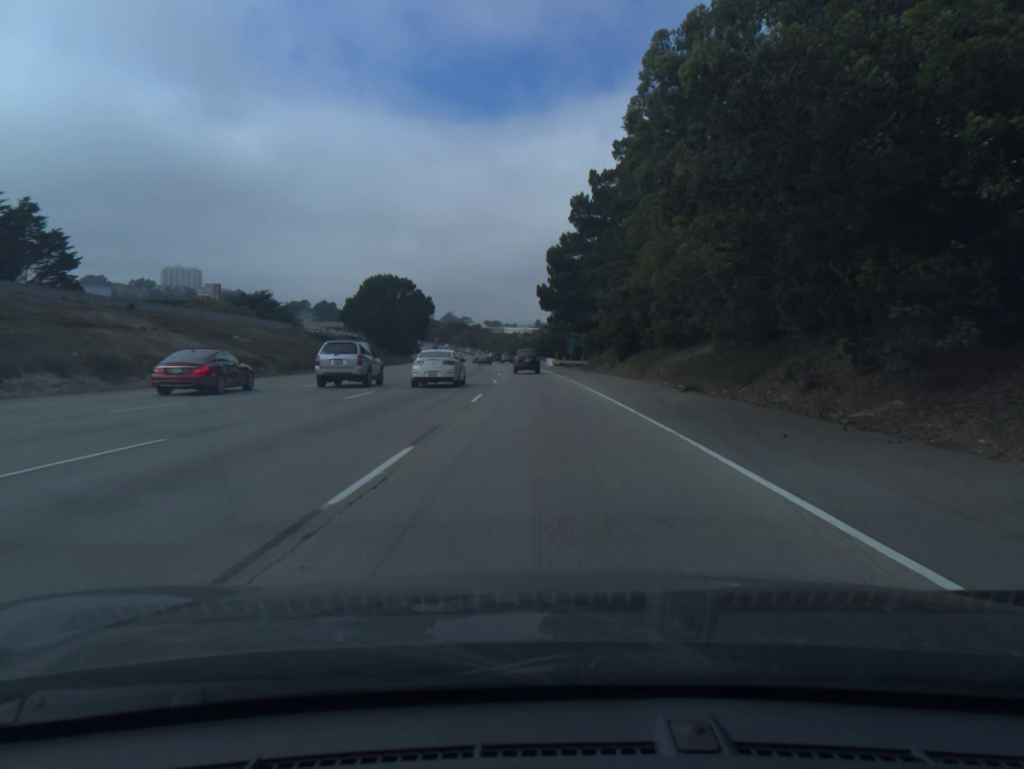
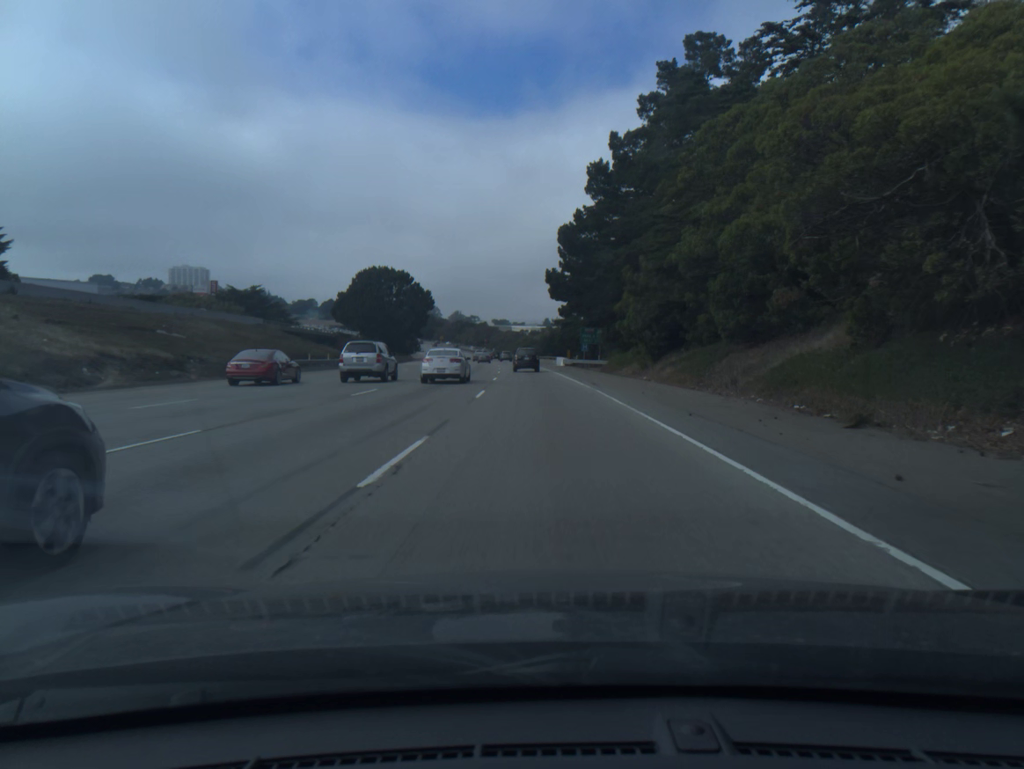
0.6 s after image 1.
(-0.1, +13.6) m; -1°
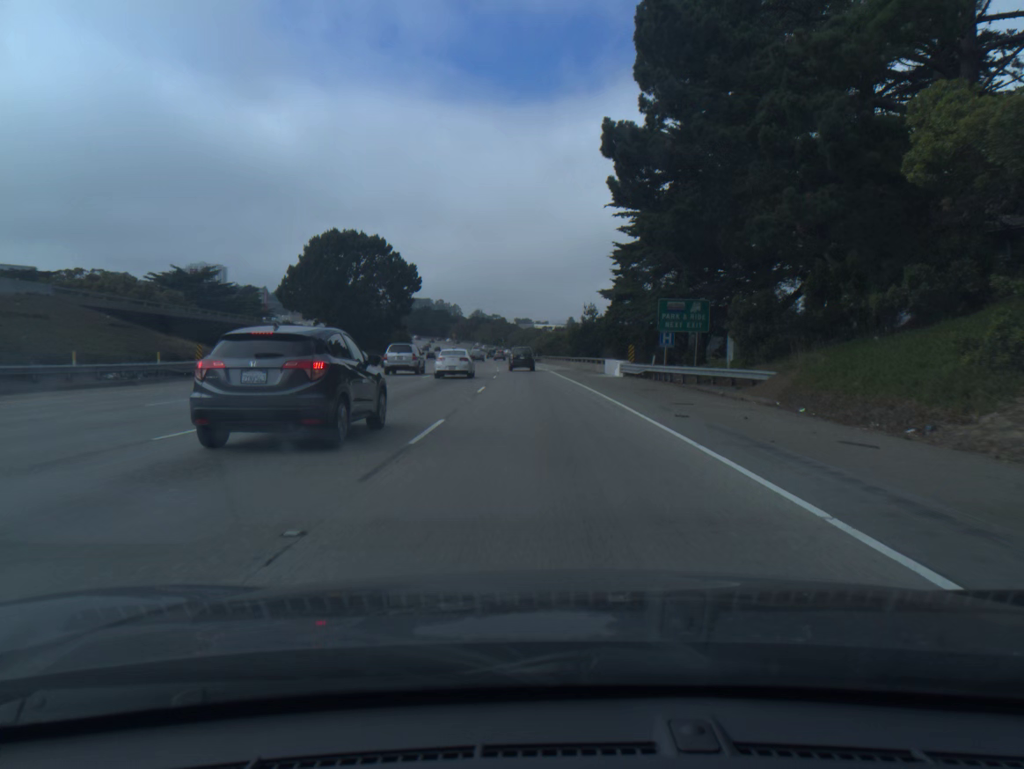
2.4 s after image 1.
(-0.6, +41.3) m; -2°
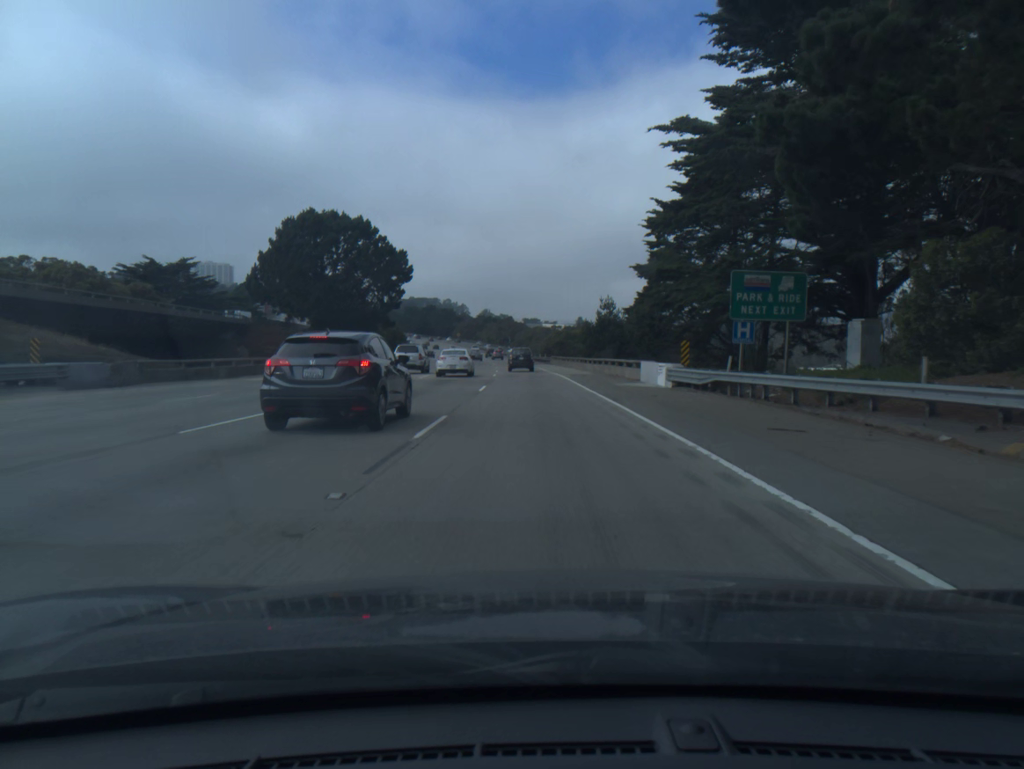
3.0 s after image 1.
(-0.1, +13.9) m; -1°
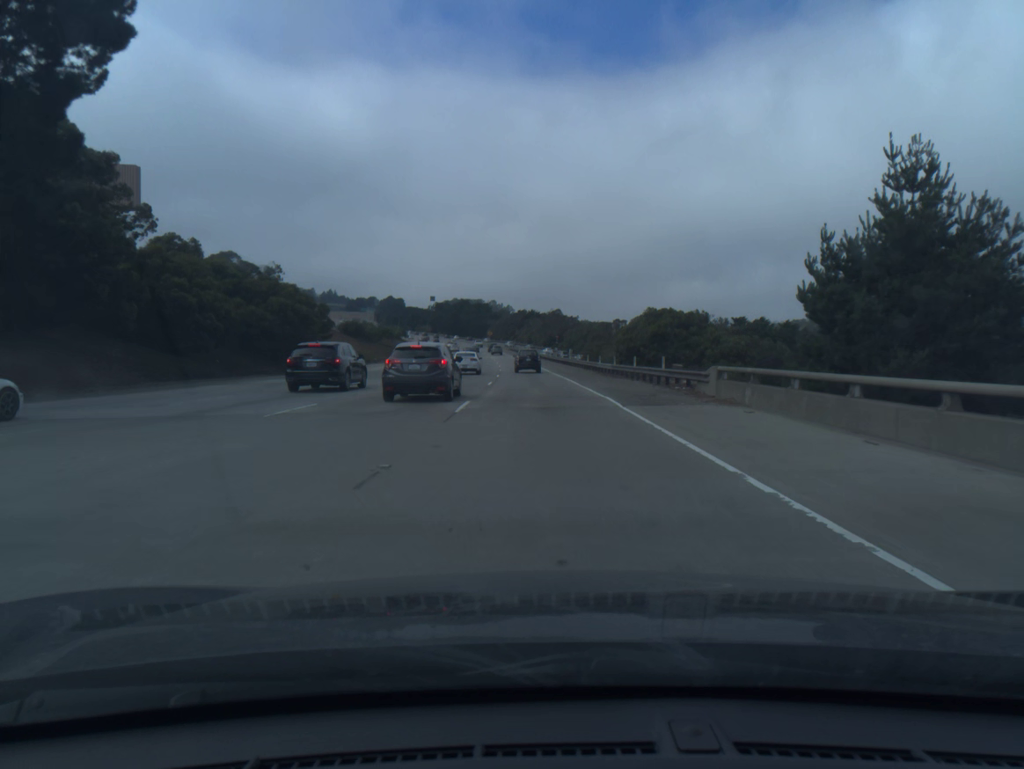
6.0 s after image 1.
(-2.3, +70.3) m; -4°
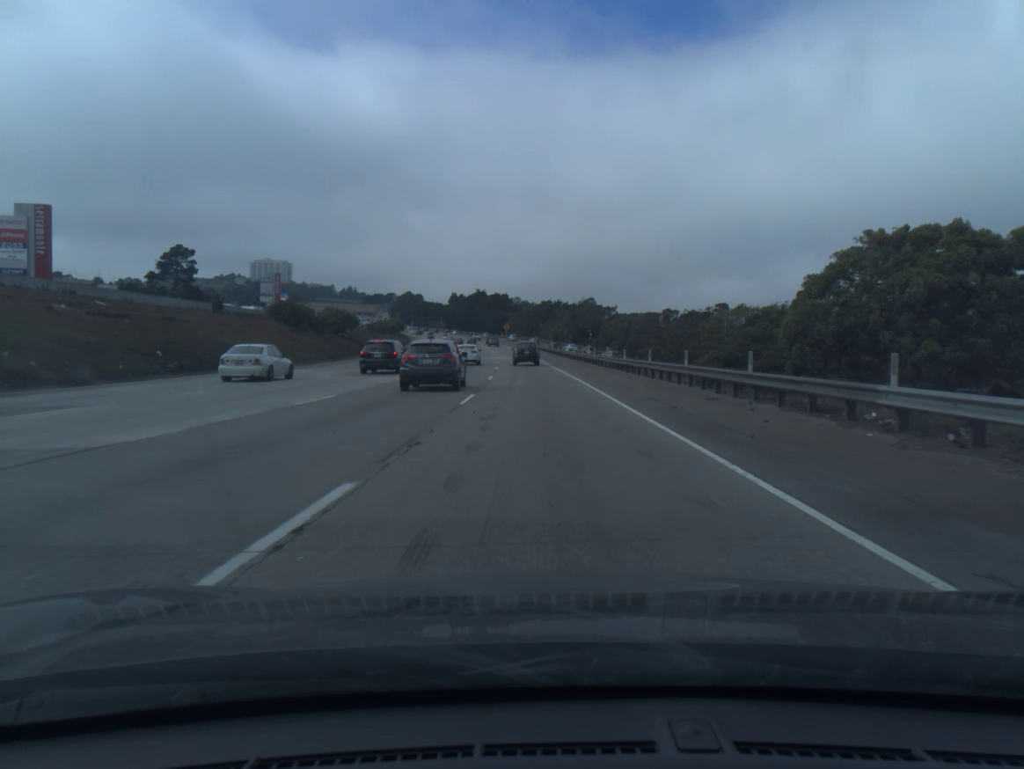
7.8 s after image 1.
(-0.6, +42.7) m; -2°
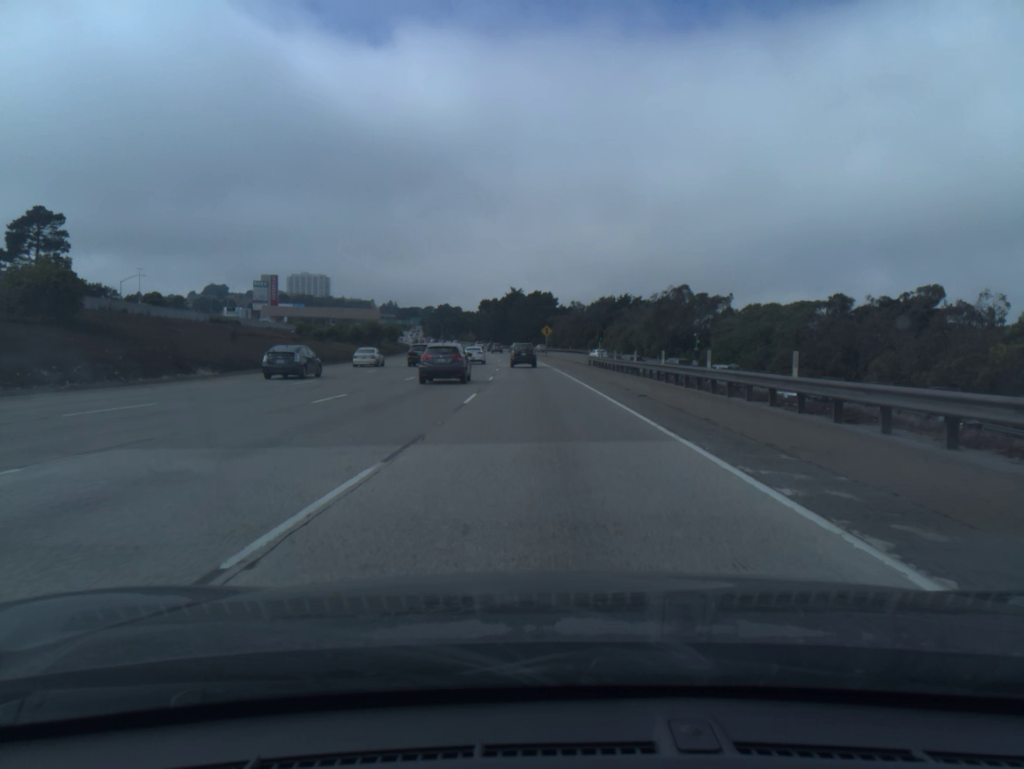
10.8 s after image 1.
(-1.9, +71.6) m; -3°
